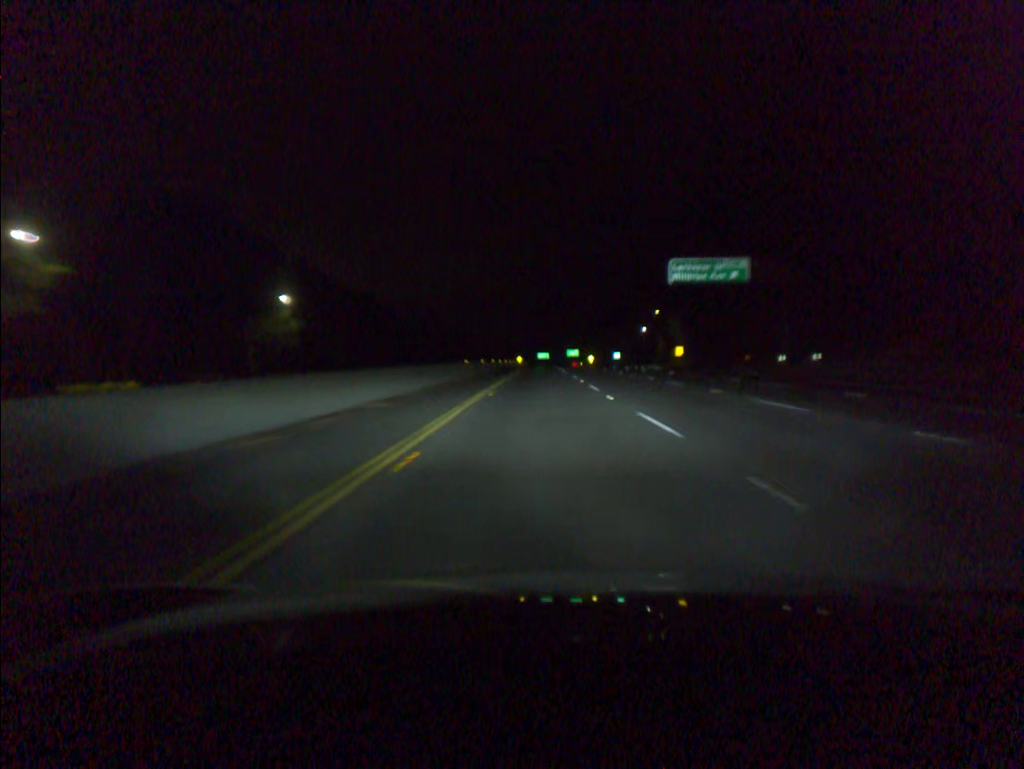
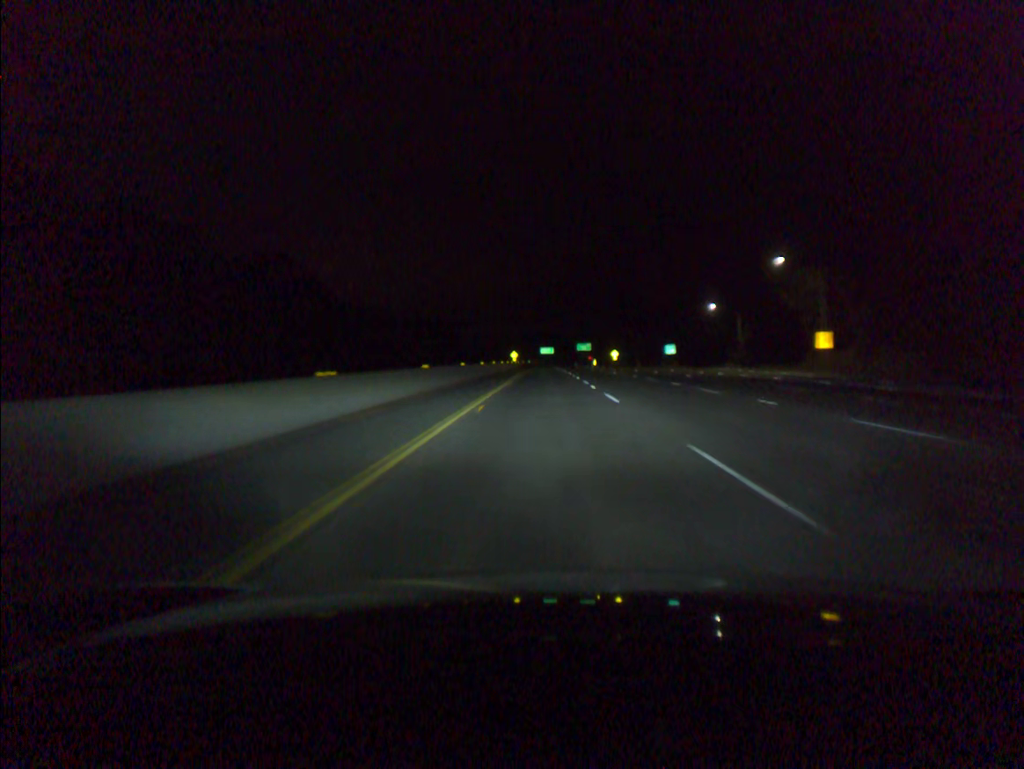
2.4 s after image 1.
(-0.1, +78.8) m; 0°
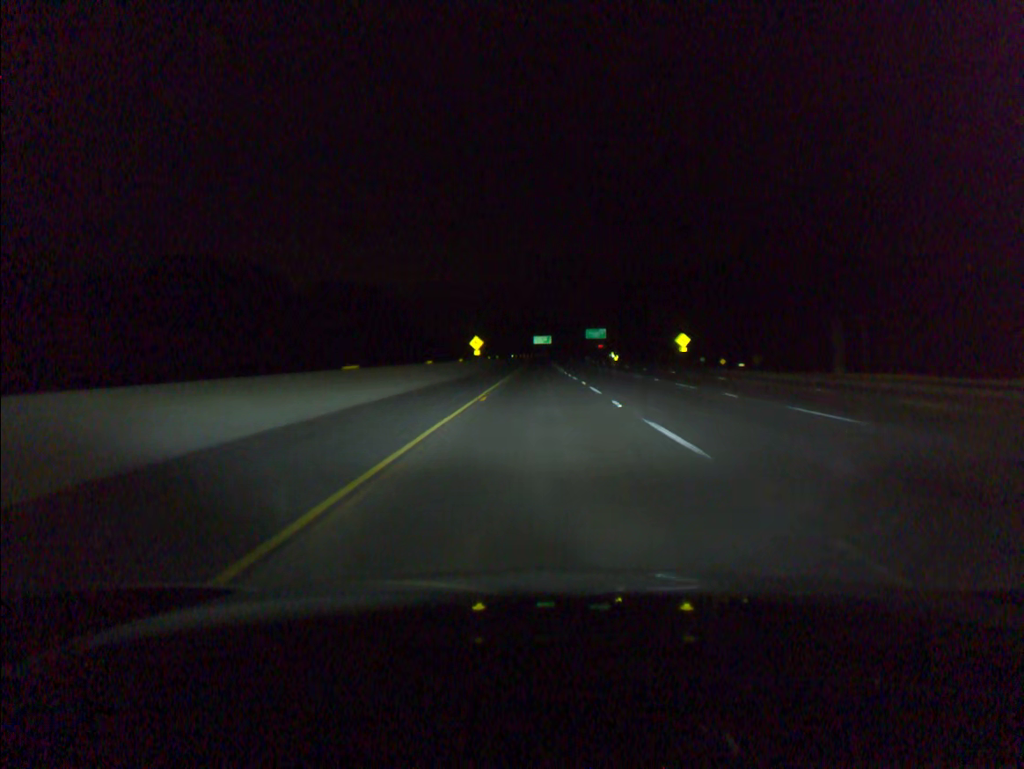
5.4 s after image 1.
(+0.2, +98.9) m; 0°
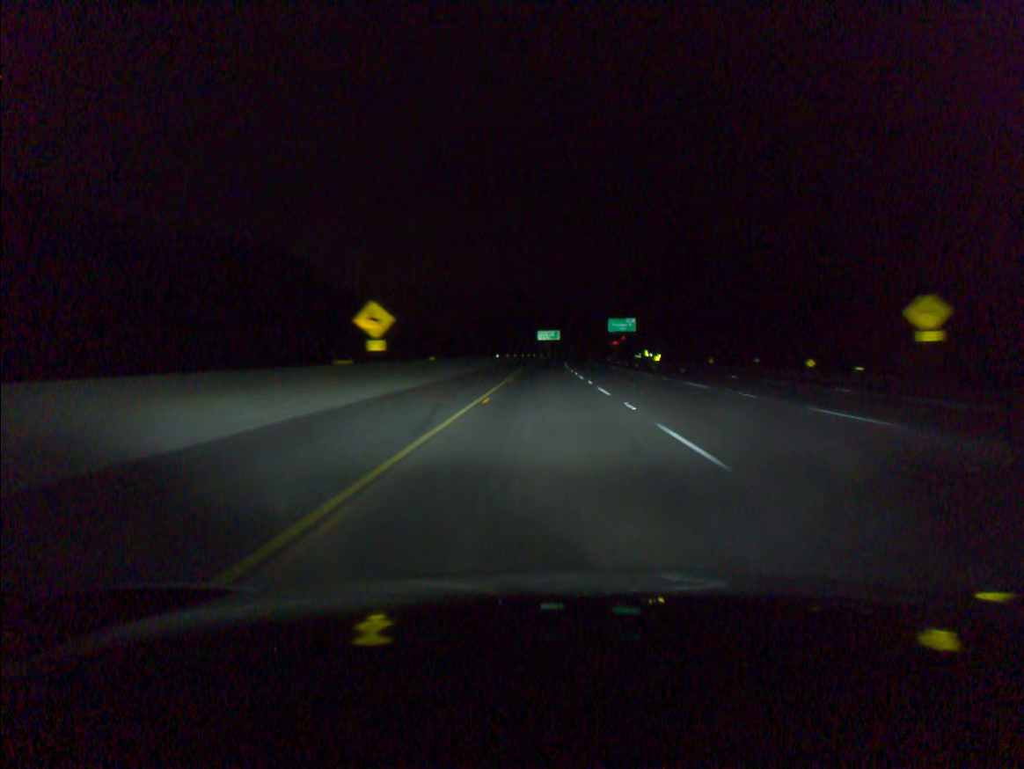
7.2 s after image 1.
(-0.2, +59.4) m; 0°
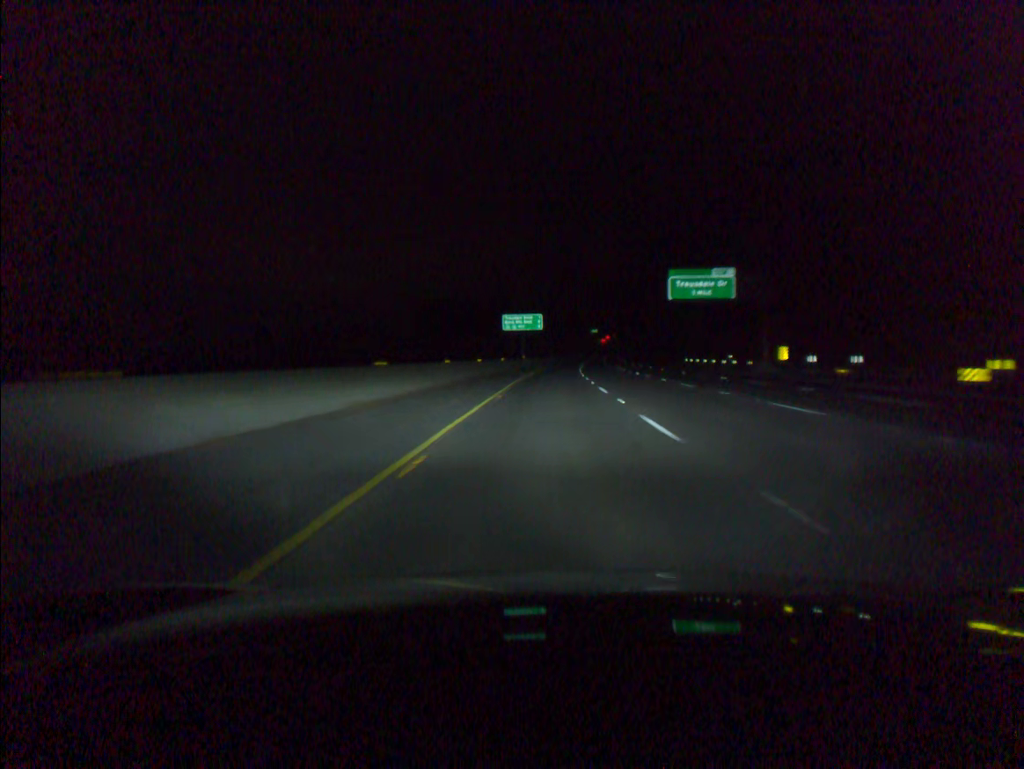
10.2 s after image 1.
(+1.0, +98.8) m; +2°
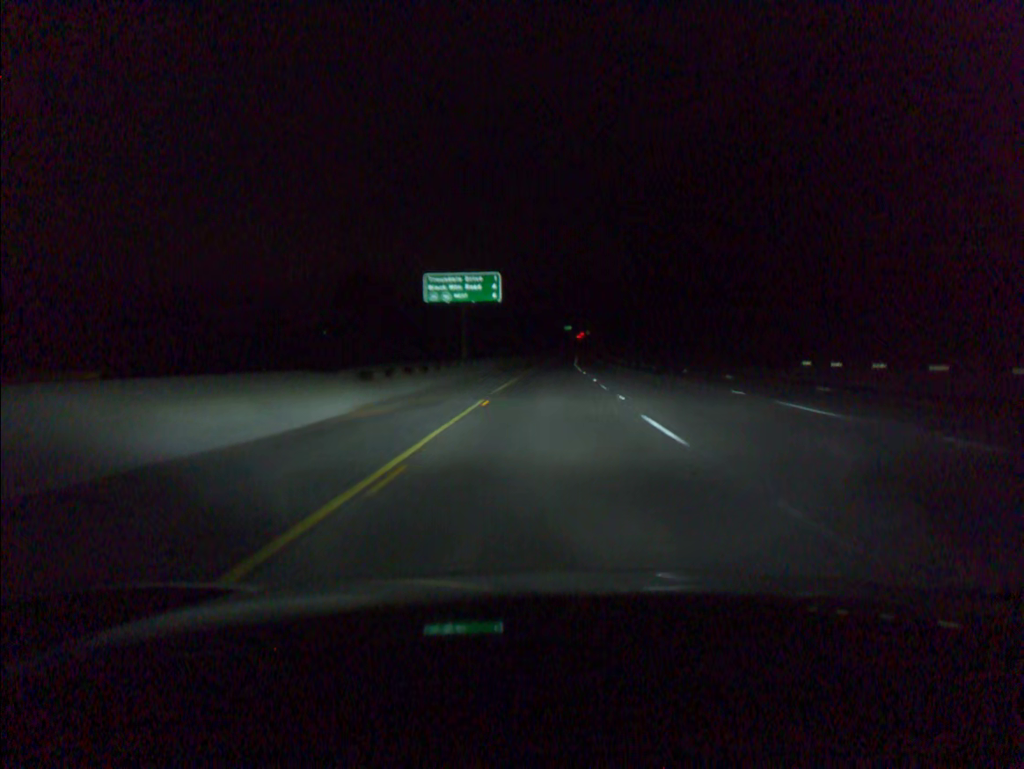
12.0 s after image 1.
(+1.1, +59.1) m; +2°
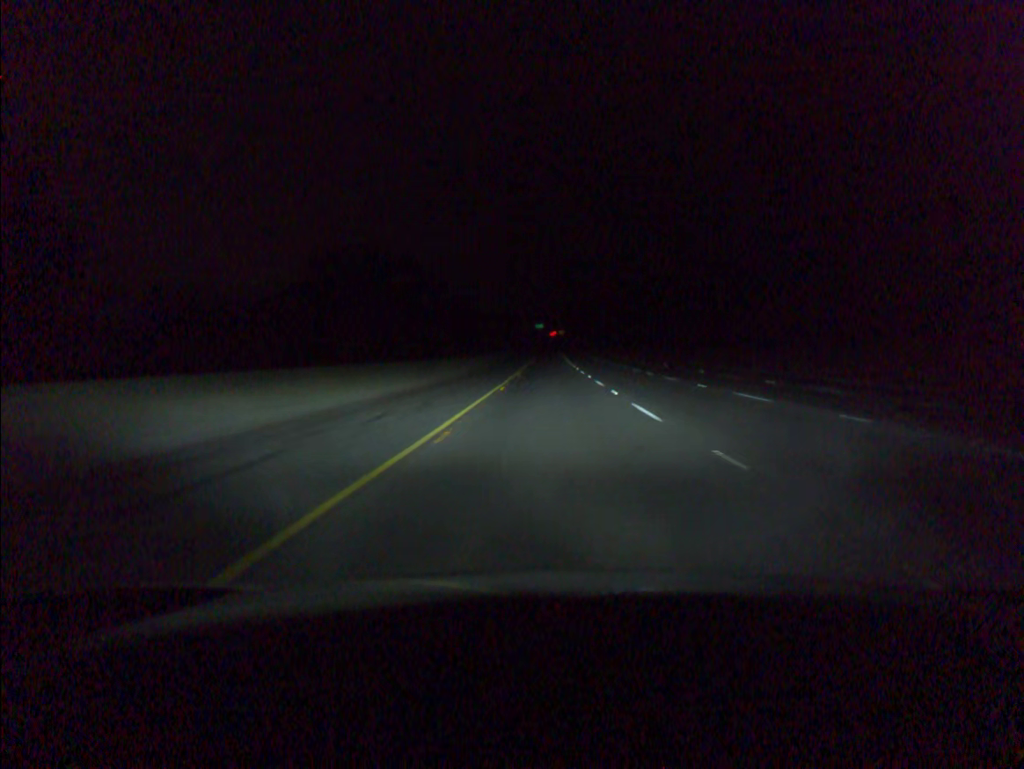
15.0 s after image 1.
(+2.2, +98.2) m; +2°
